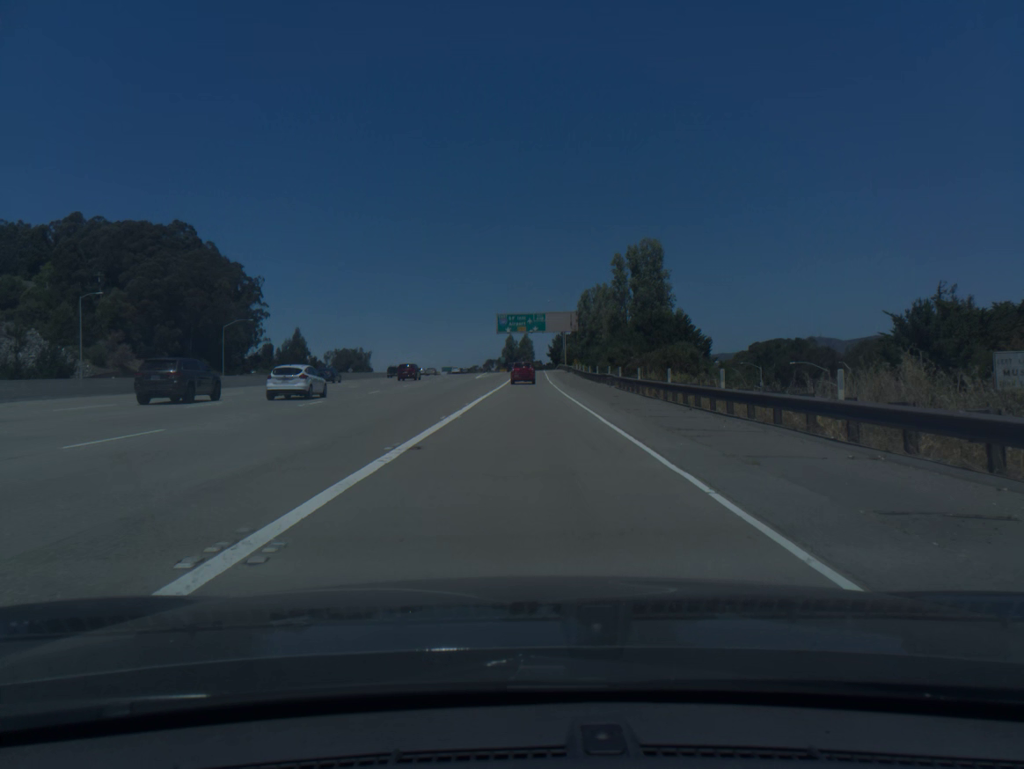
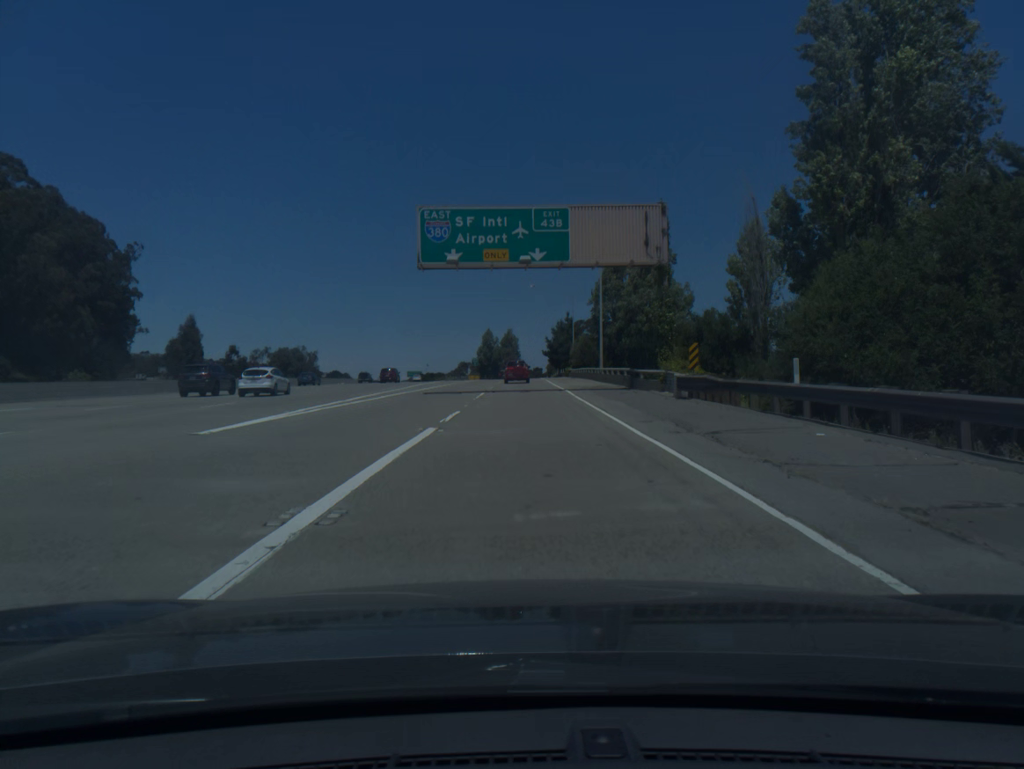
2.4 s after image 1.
(+0.8, +73.4) m; +1°
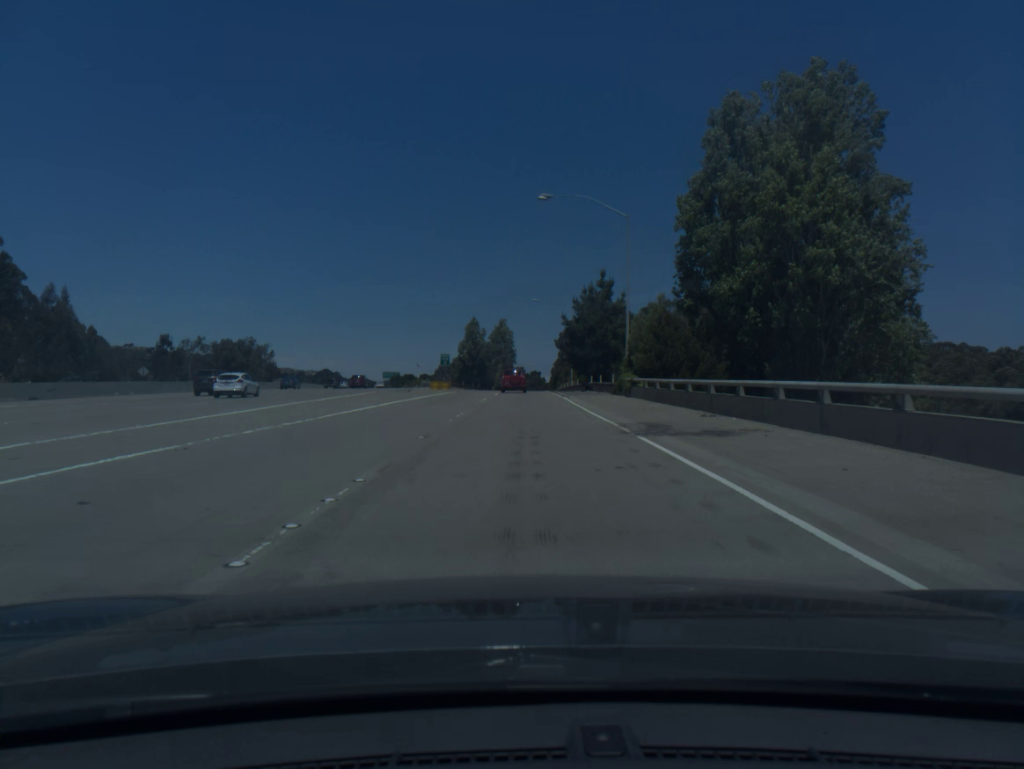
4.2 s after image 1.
(+0.1, +53.9) m; 0°
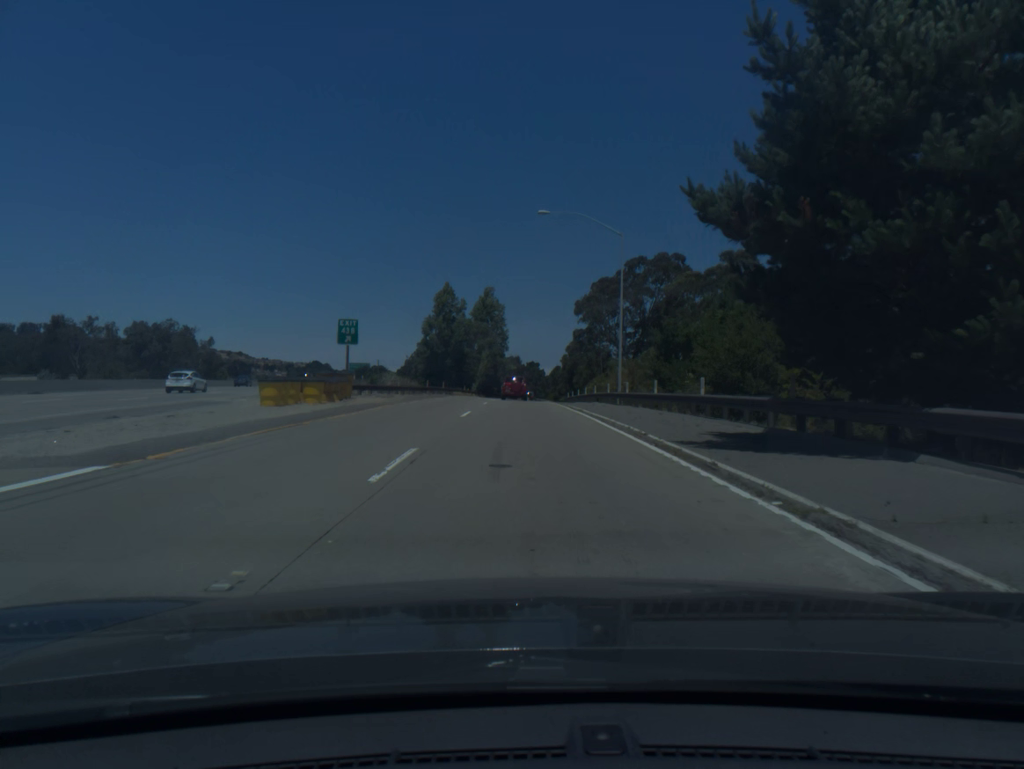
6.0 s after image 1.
(+0.3, +53.5) m; 0°
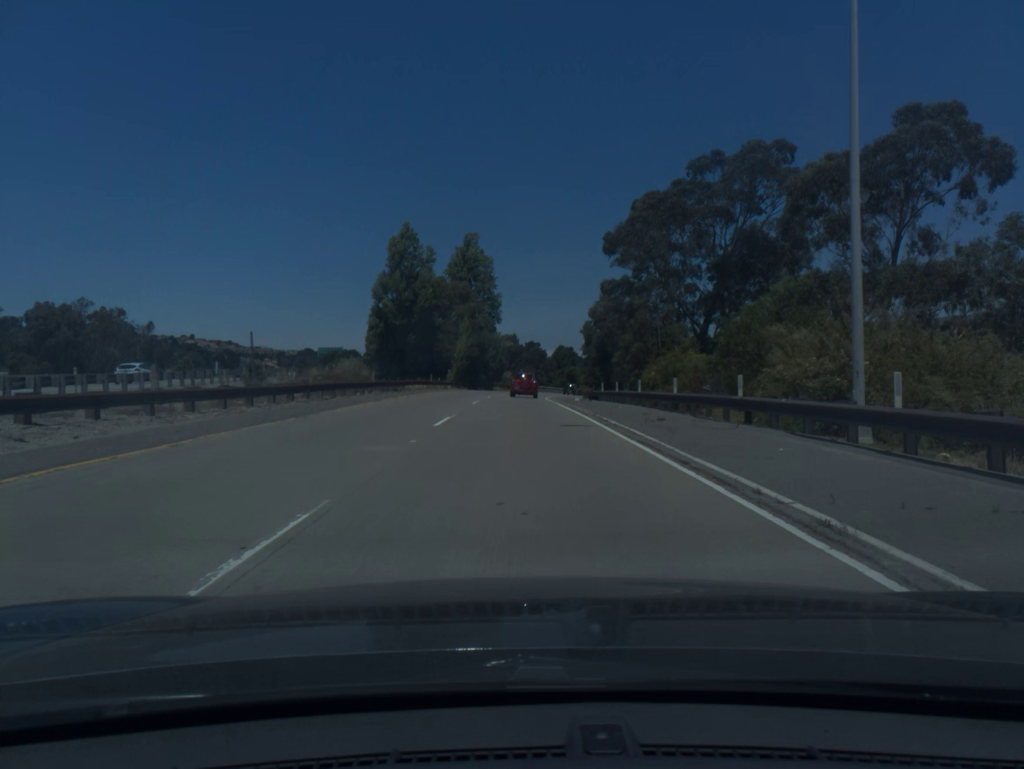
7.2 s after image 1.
(+0.1, +35.3) m; 0°
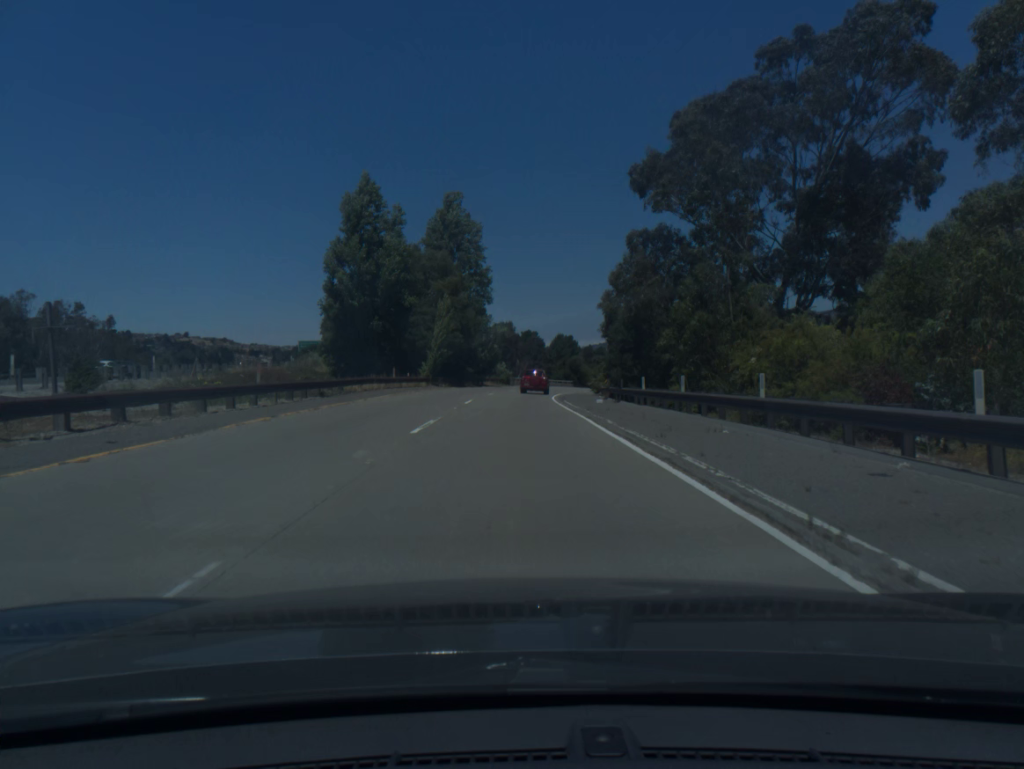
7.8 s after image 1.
(0.0, +17.5) m; 0°
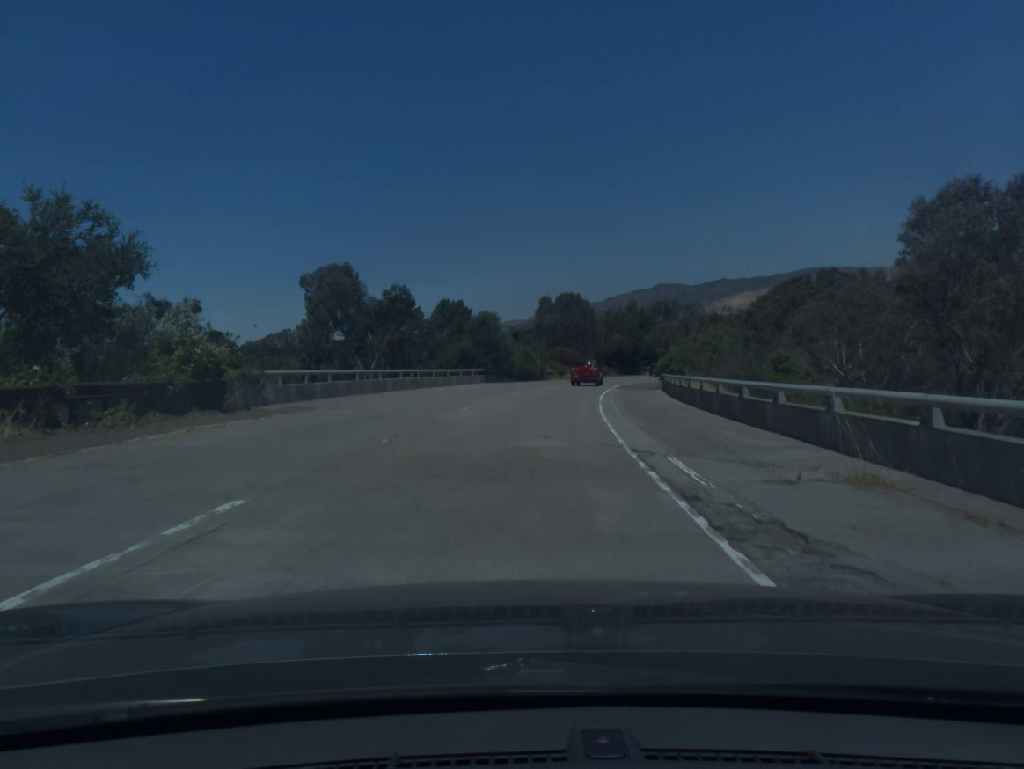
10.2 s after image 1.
(+2.8, +69.4) m; +8°
